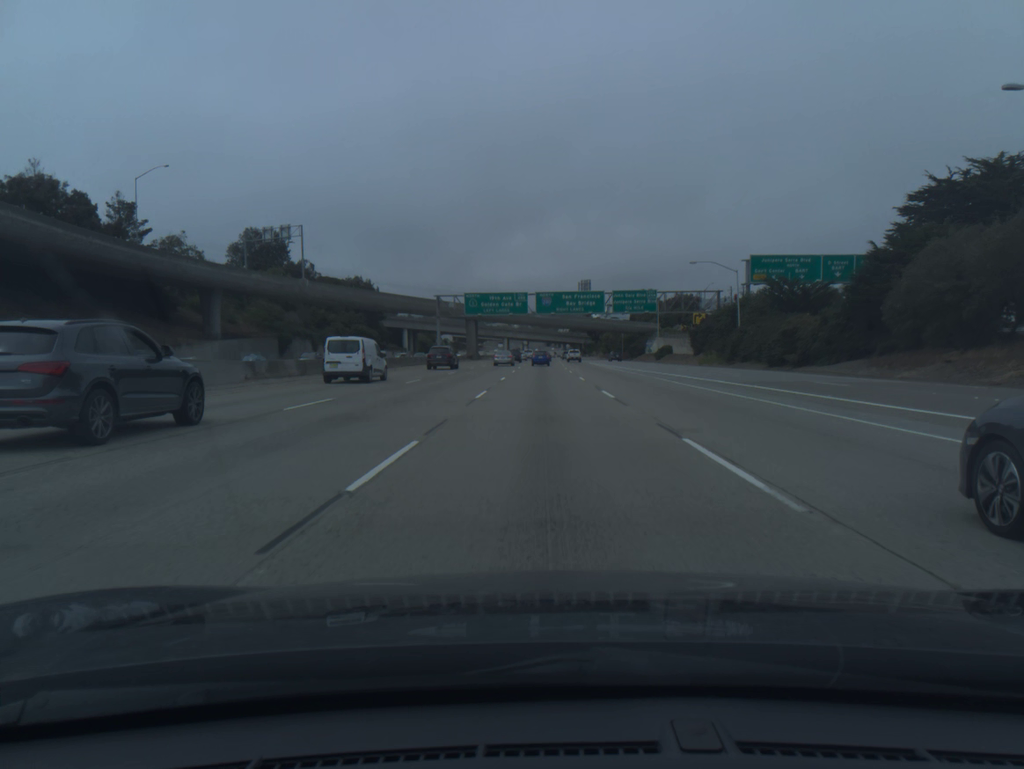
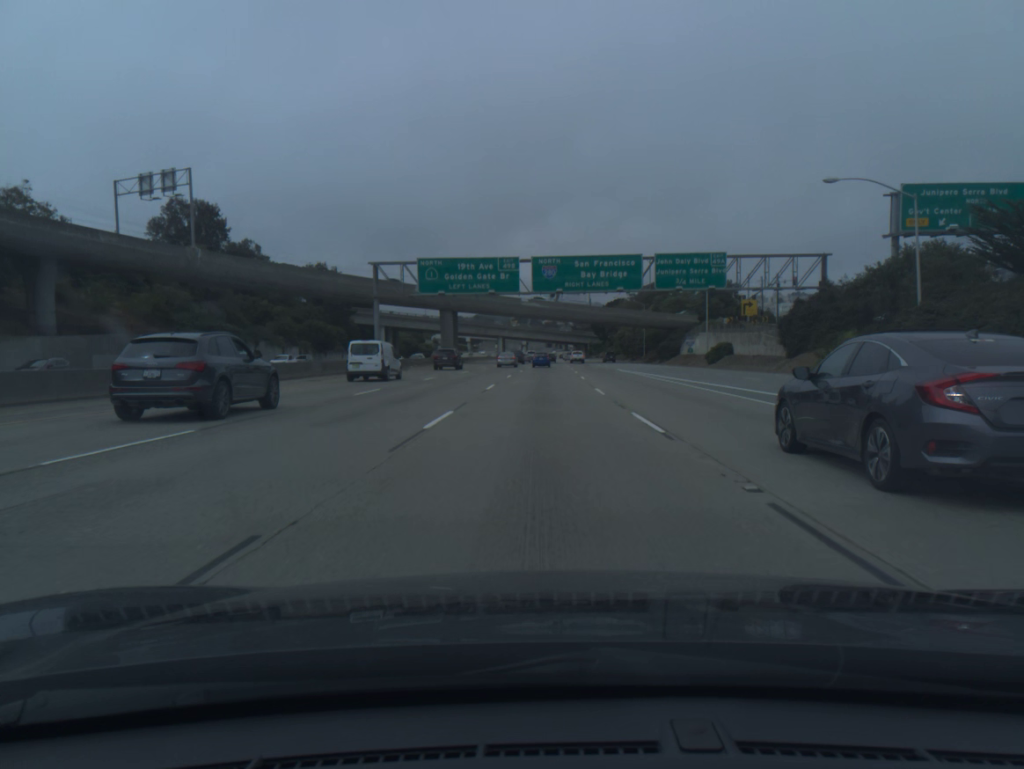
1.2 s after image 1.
(+0.1, +36.7) m; 0°
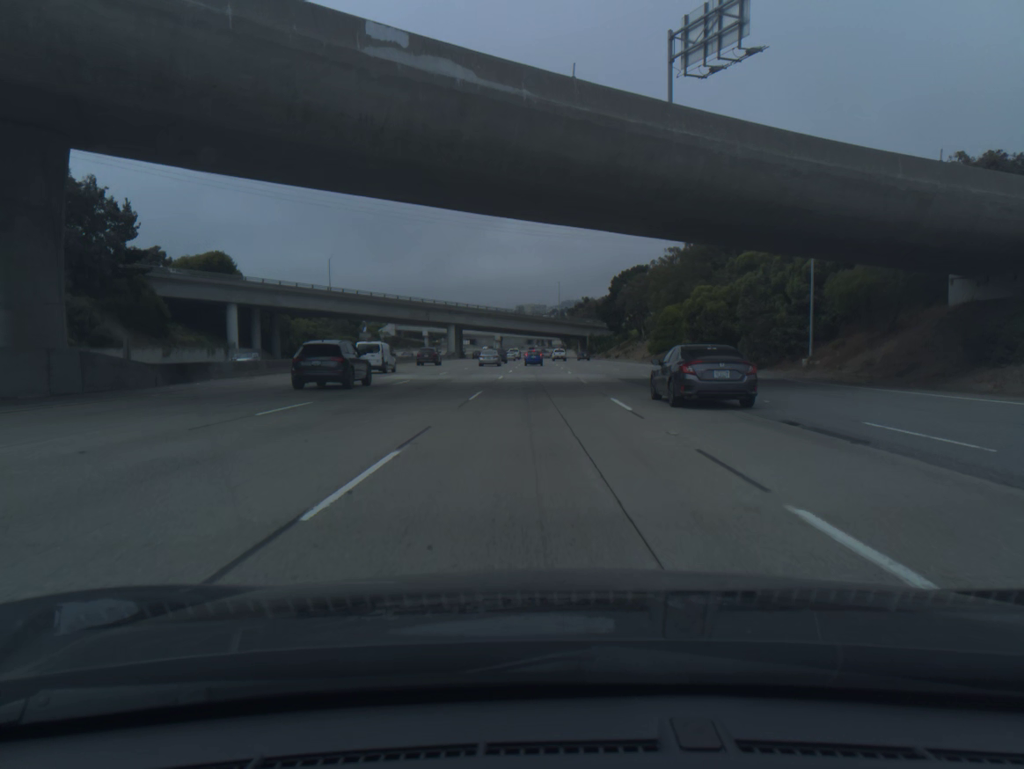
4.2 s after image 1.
(+0.8, +92.6) m; +1°
